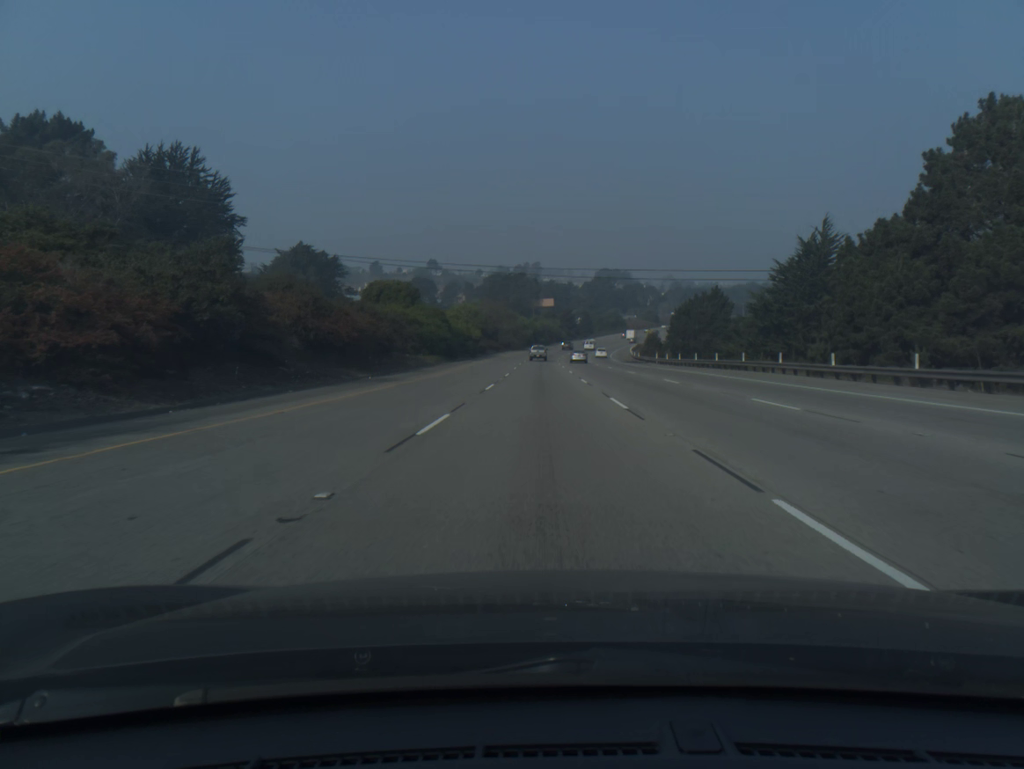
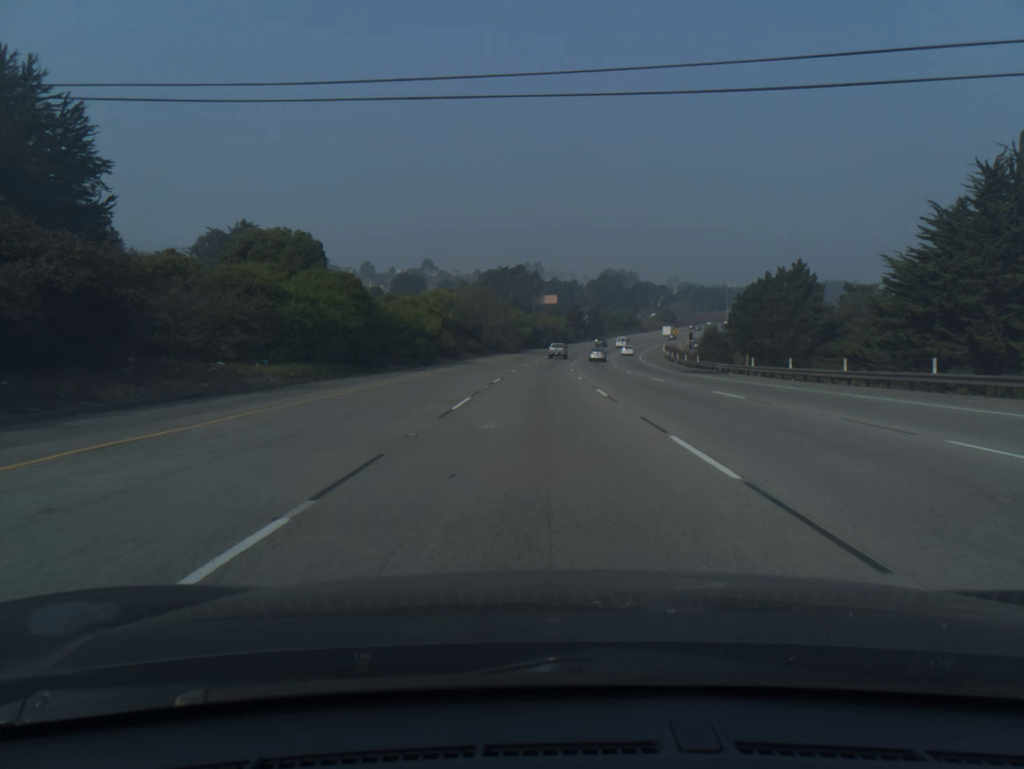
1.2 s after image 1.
(-0.1, +38.9) m; 0°
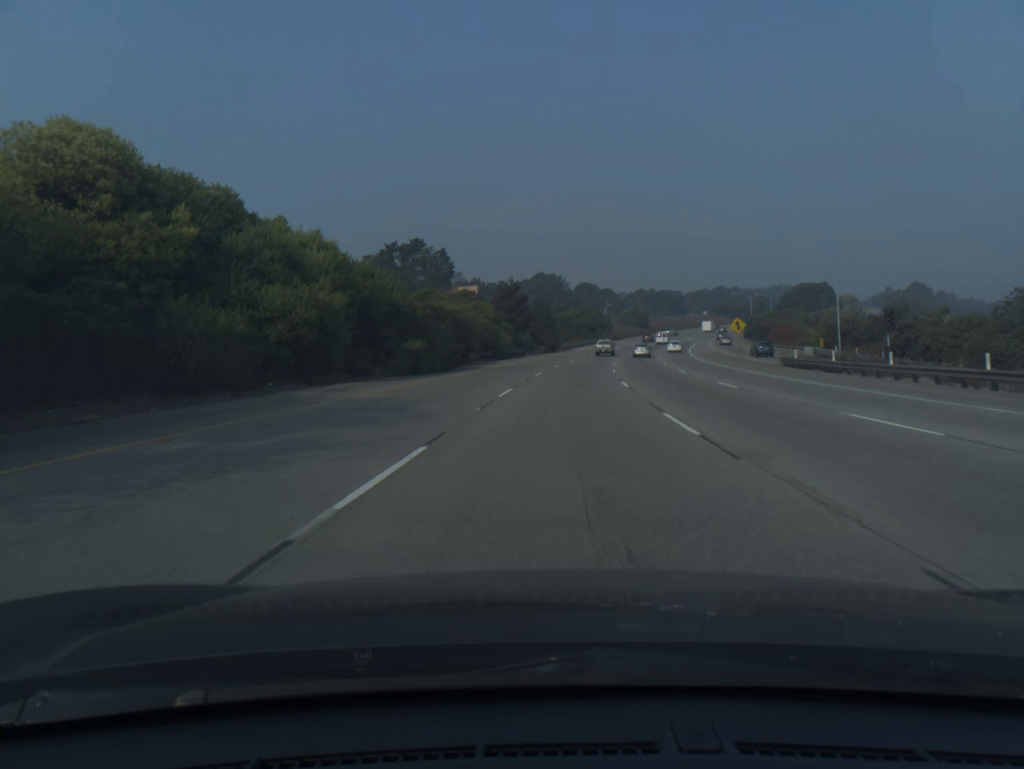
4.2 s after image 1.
(+2.7, +97.9) m; +5°
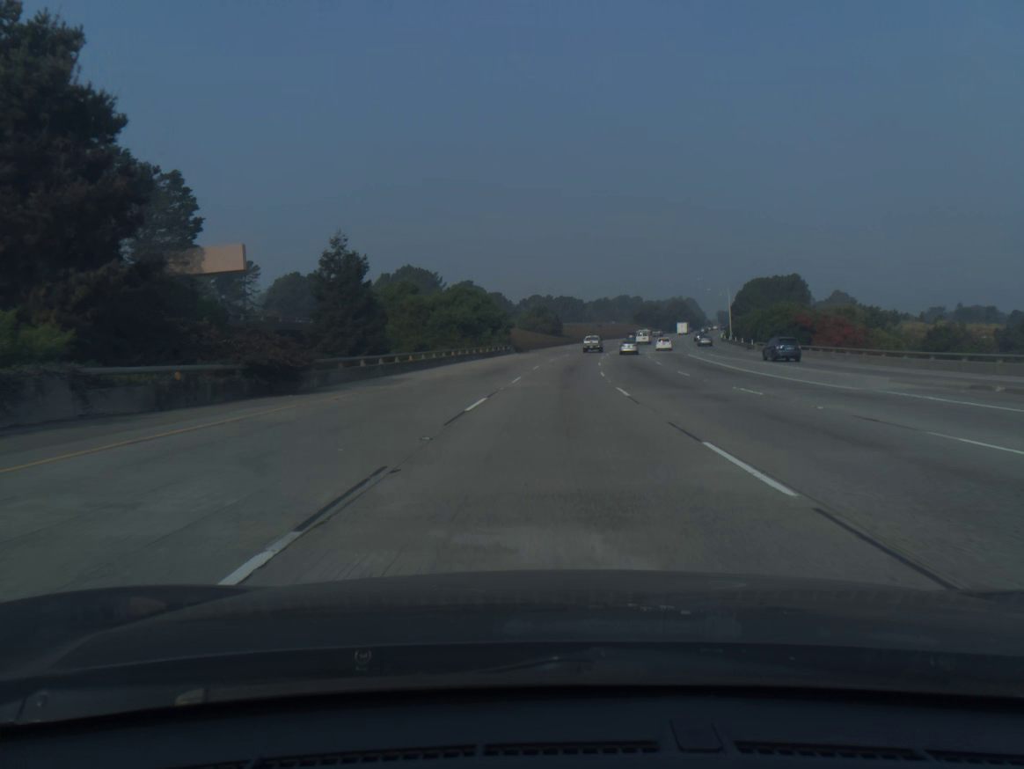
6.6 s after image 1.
(+5.7, +77.8) m; +8°
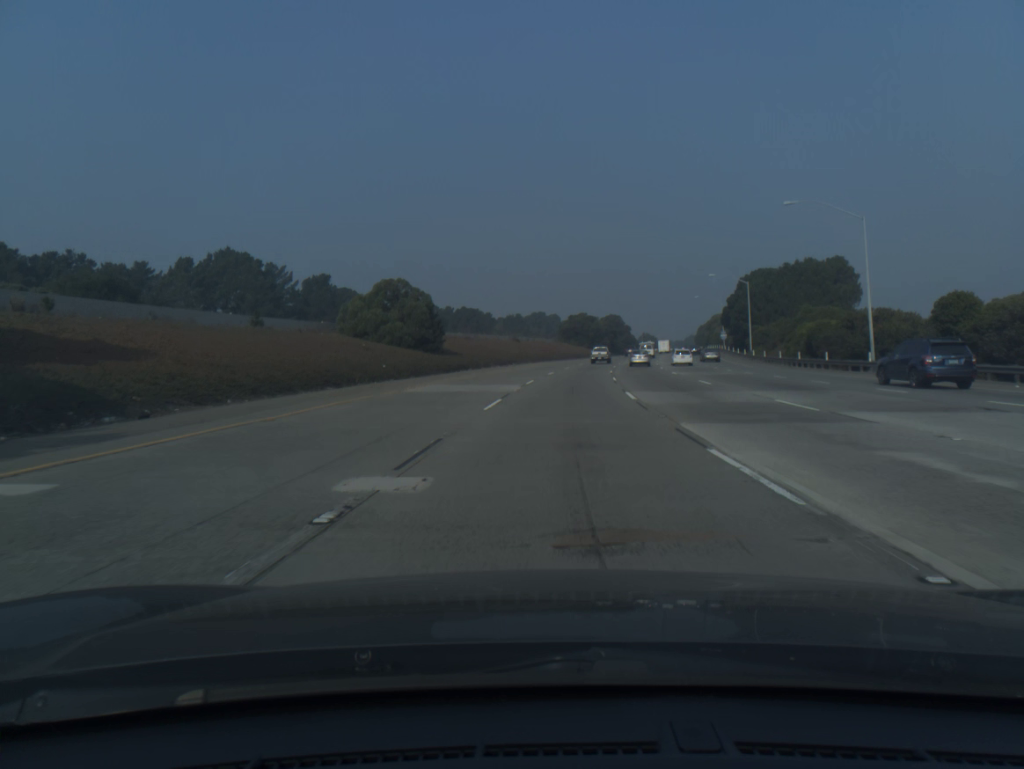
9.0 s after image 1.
(+4.3, +77.1) m; +7°
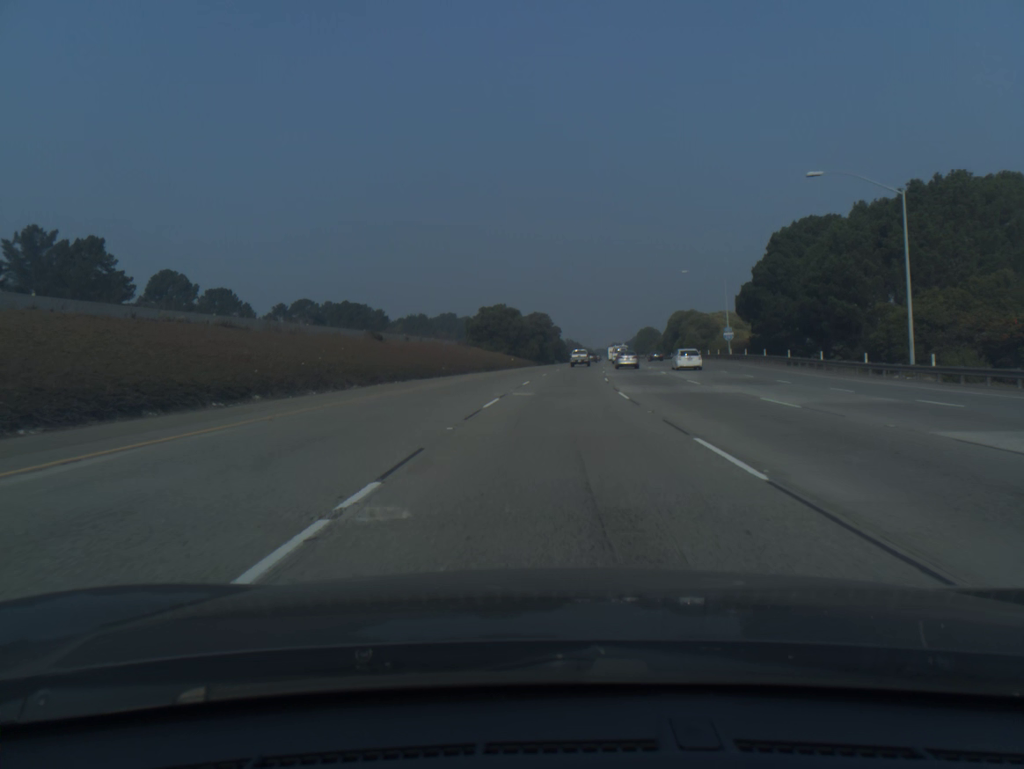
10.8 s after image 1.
(+2.9, +57.4) m; +6°
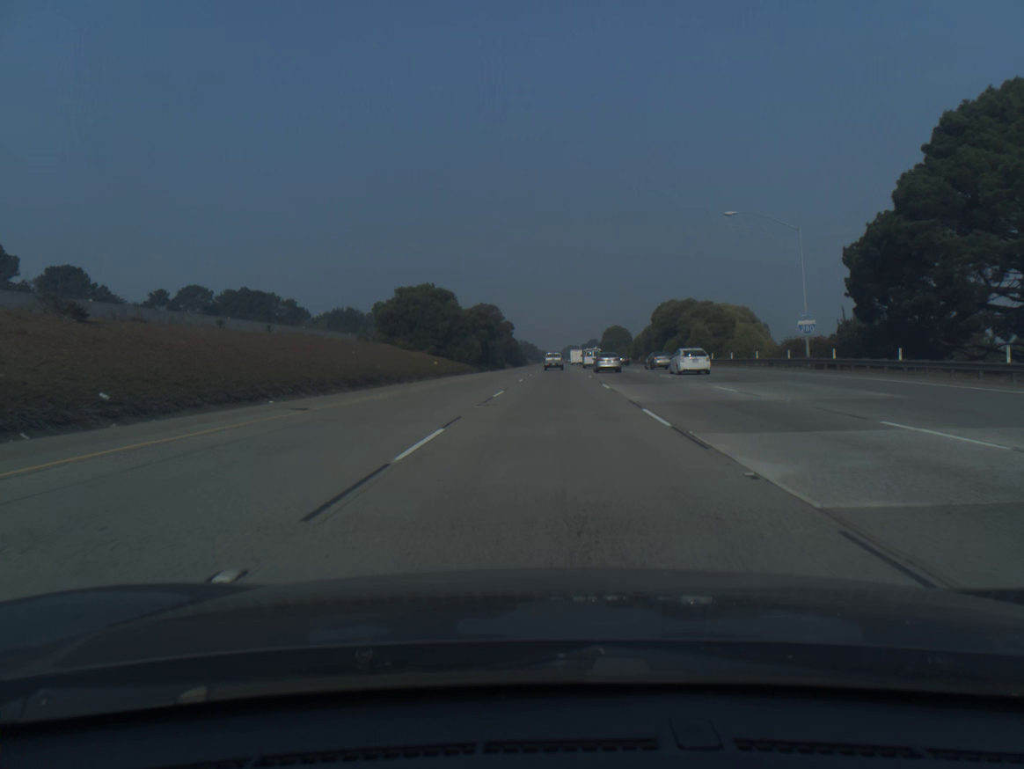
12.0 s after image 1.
(+1.1, +38.3) m; +3°
